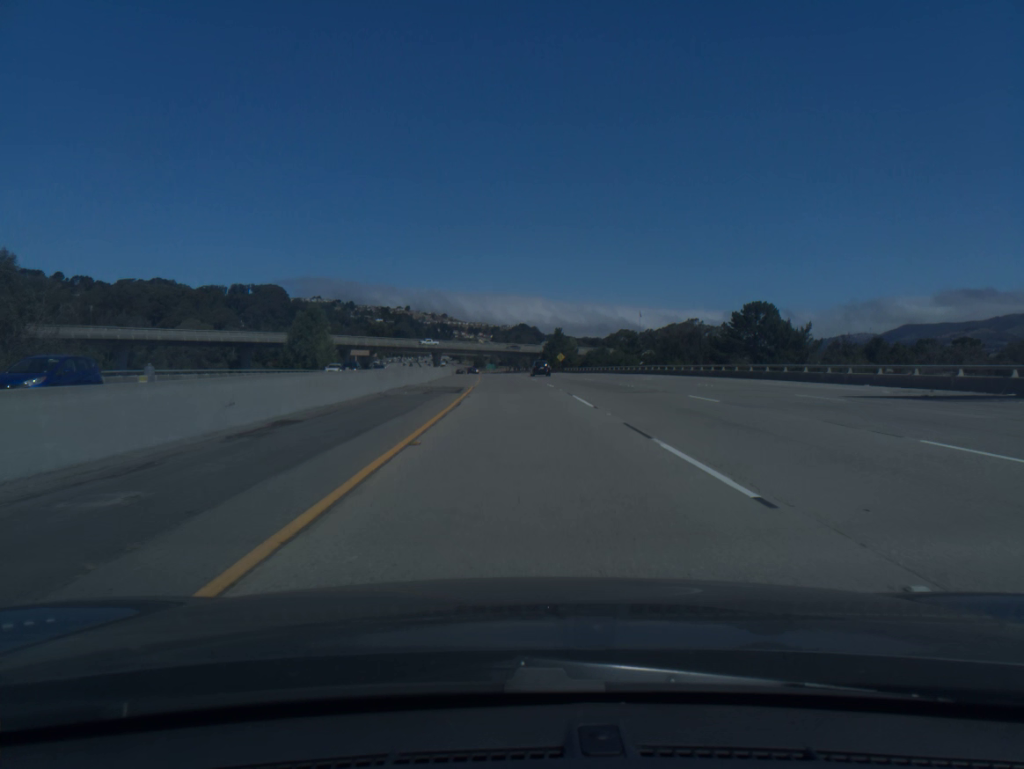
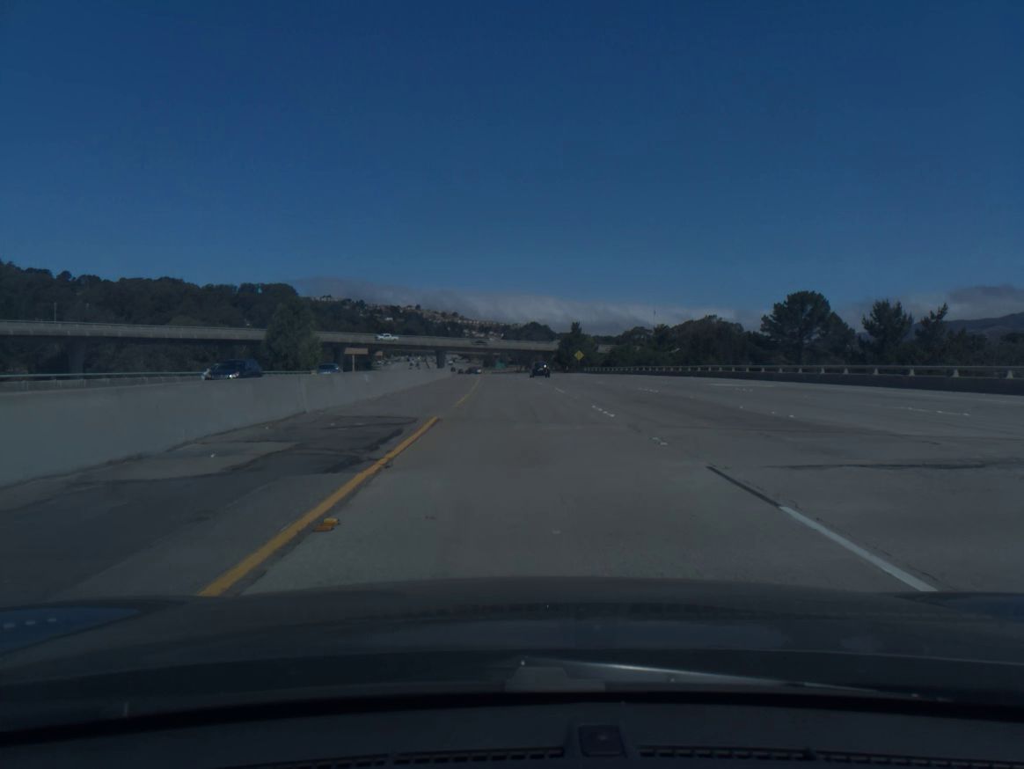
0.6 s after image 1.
(-0.1, +20.3) m; -1°
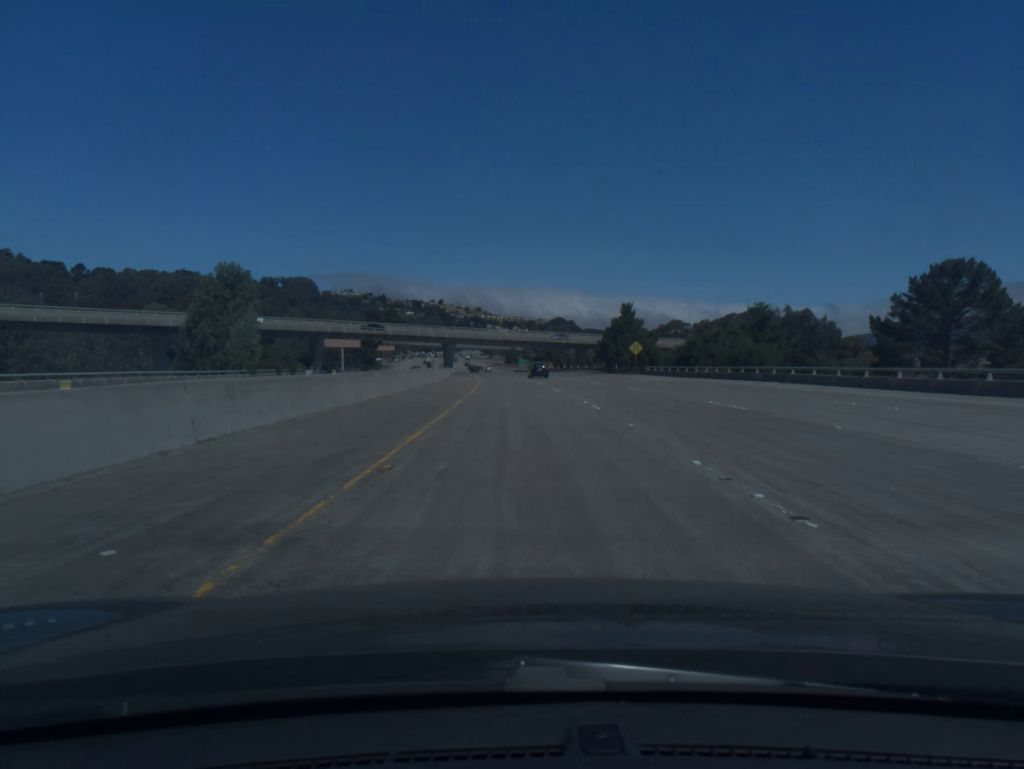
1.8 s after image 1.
(-0.6, +40.5) m; -2°
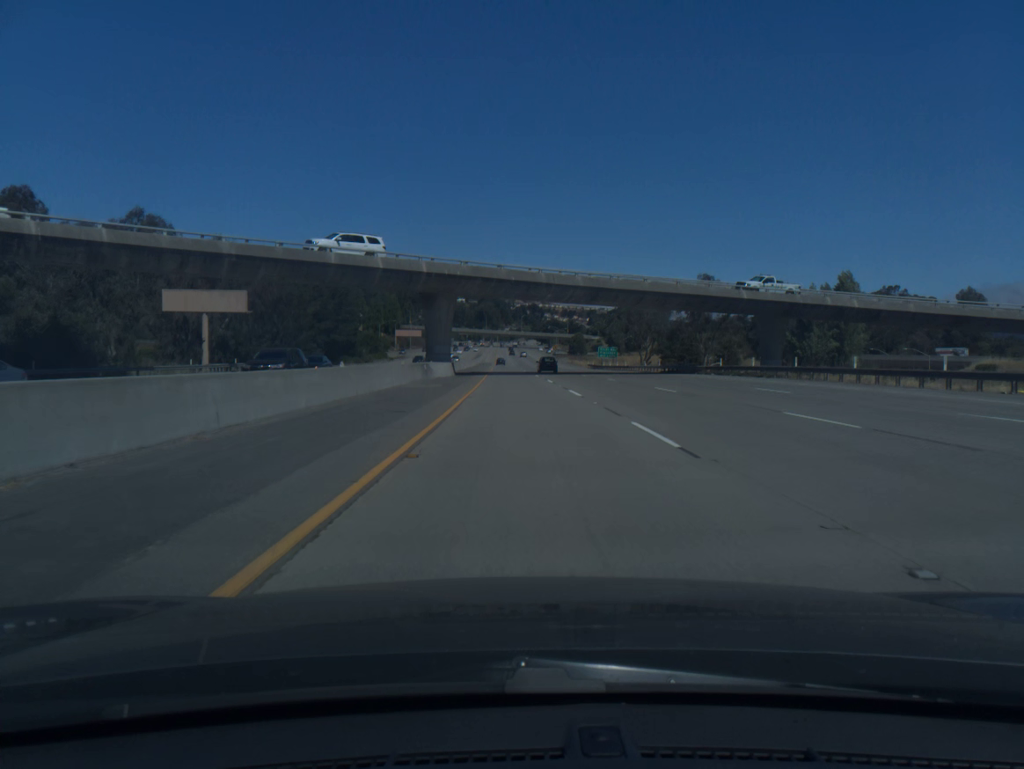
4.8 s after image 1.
(-3.9, +101.4) m; -4°
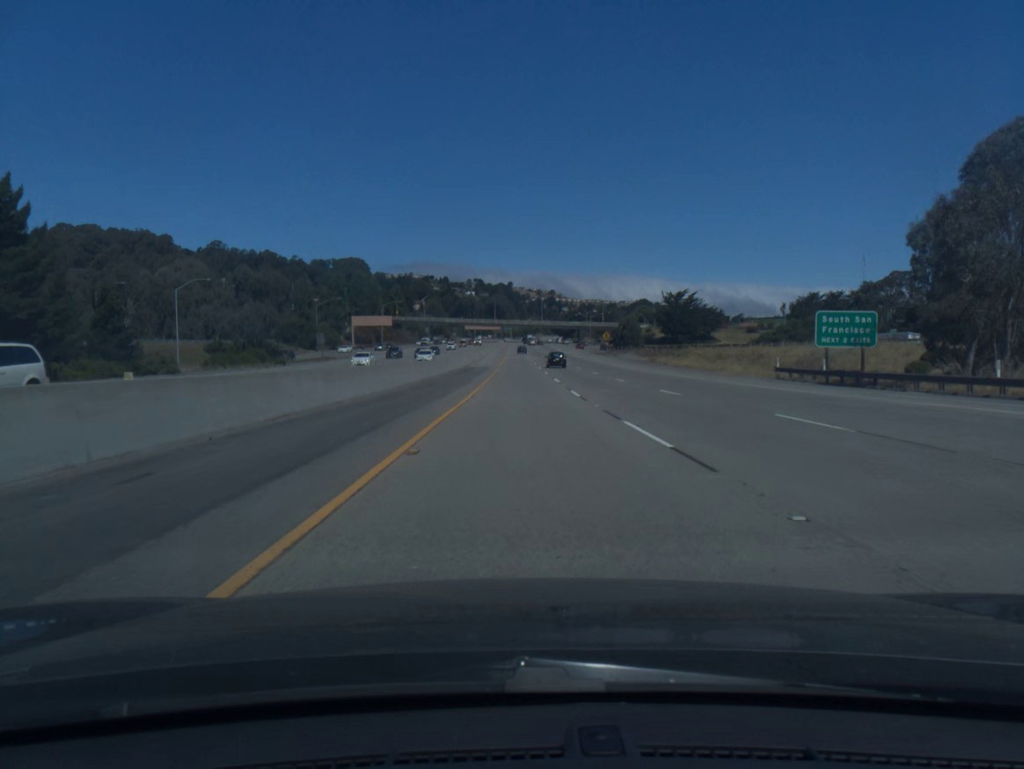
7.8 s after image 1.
(-1.7, +101.7) m; -1°
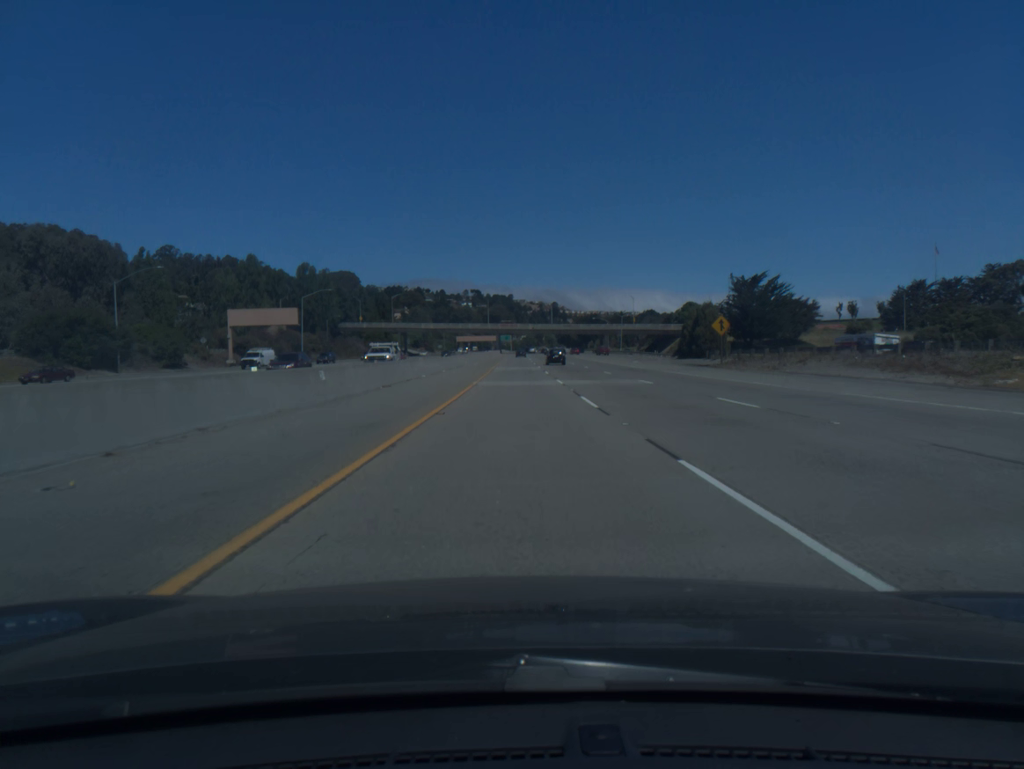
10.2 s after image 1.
(+0.2, +81.4) m; 0°
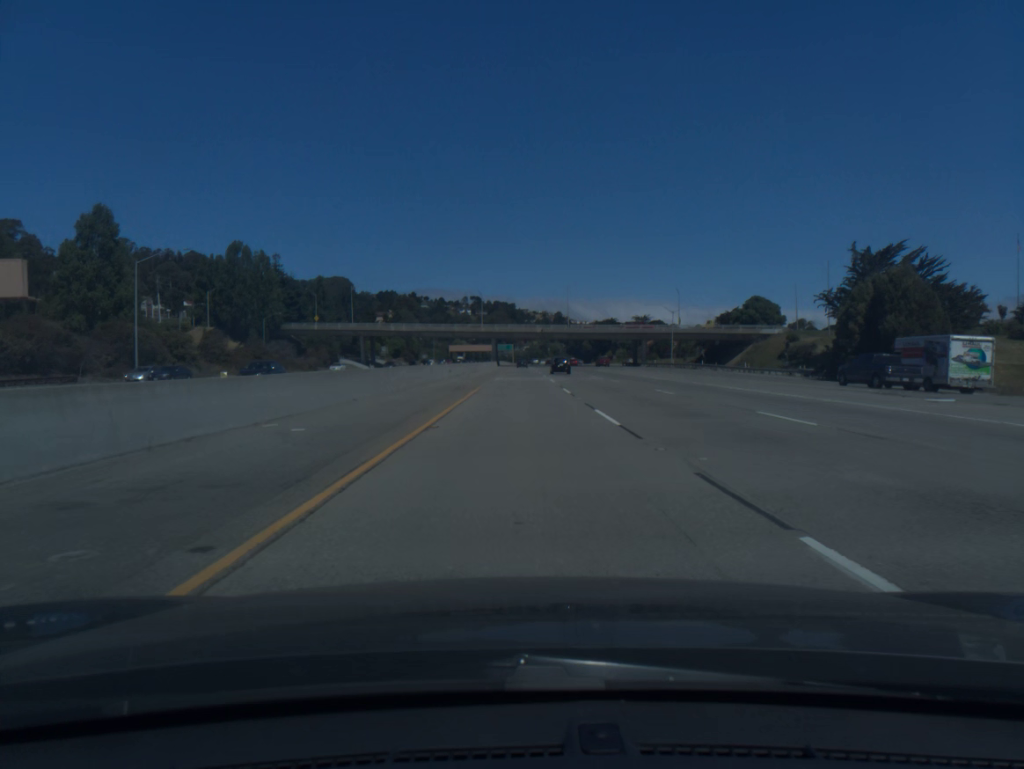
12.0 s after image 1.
(-0.1, +60.5) m; 0°
